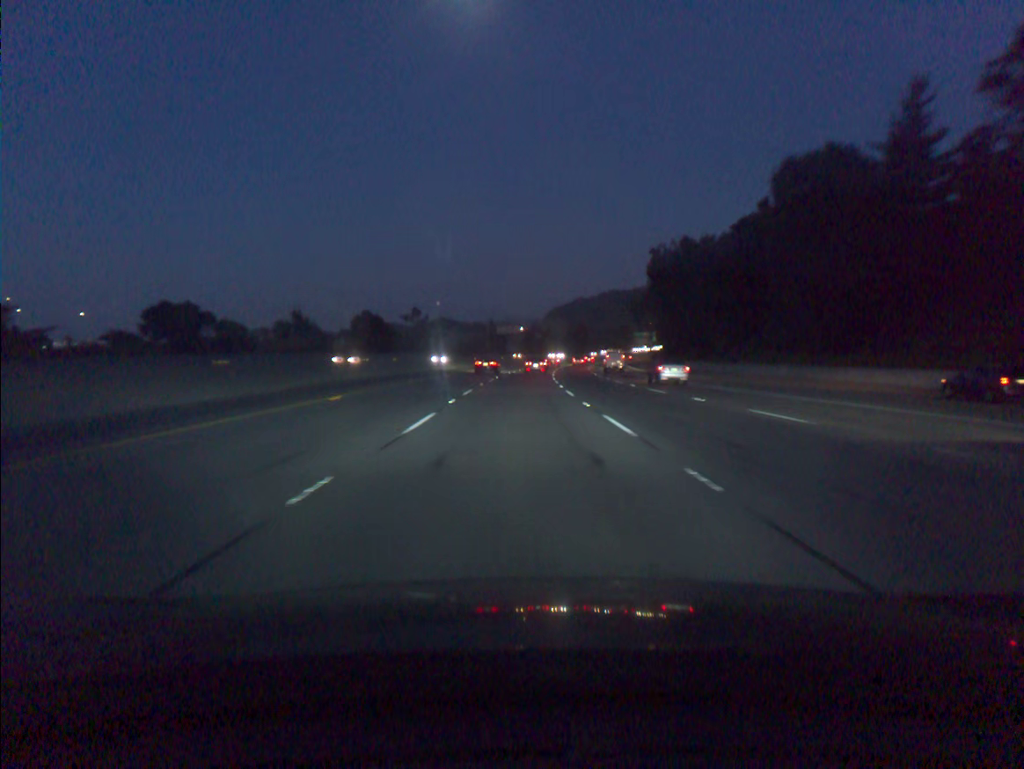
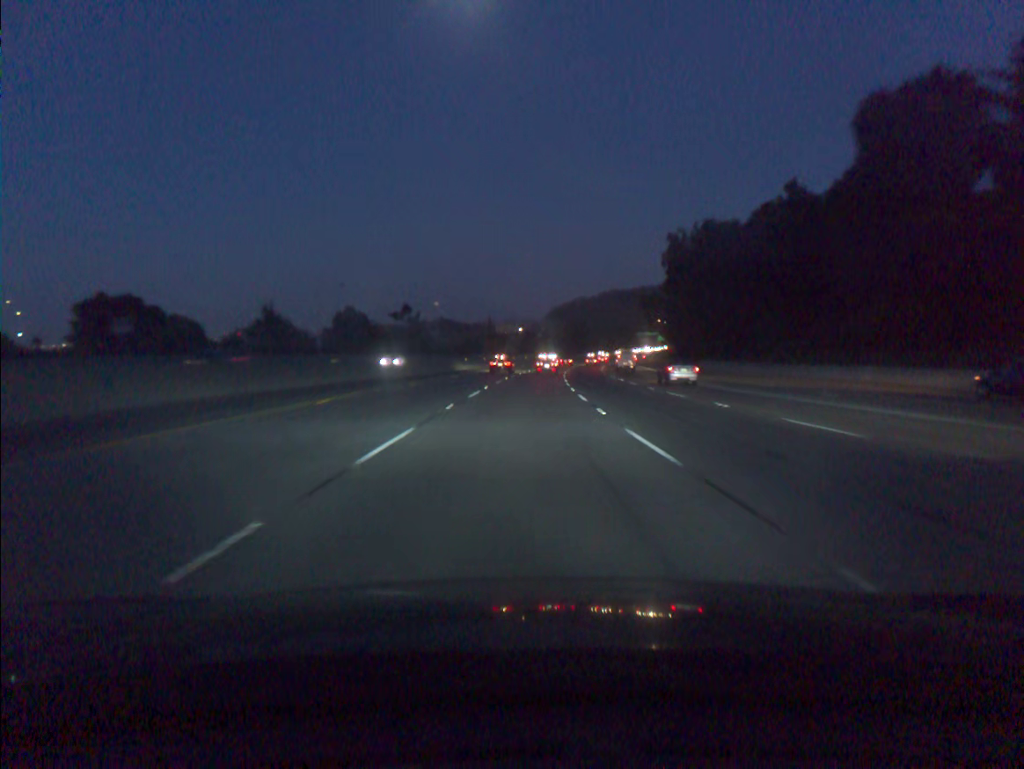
(0.0, +17.1) m; 0°
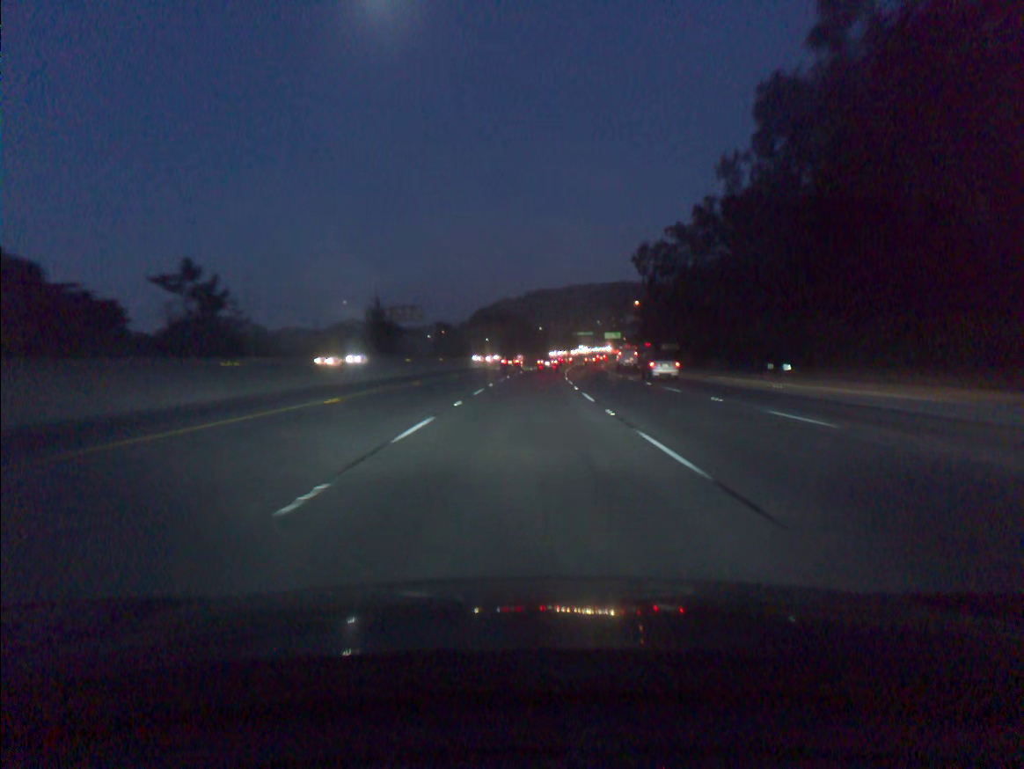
(+3.6, +86.3) m; +5°
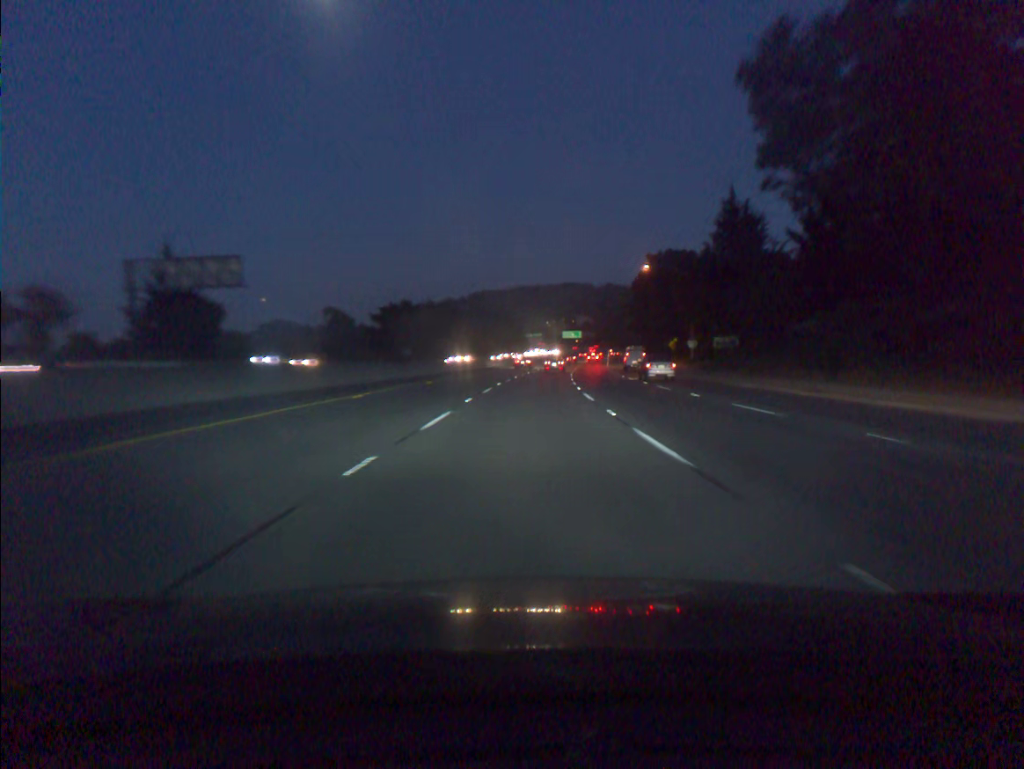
(+2.4, +70.0) m; +4°
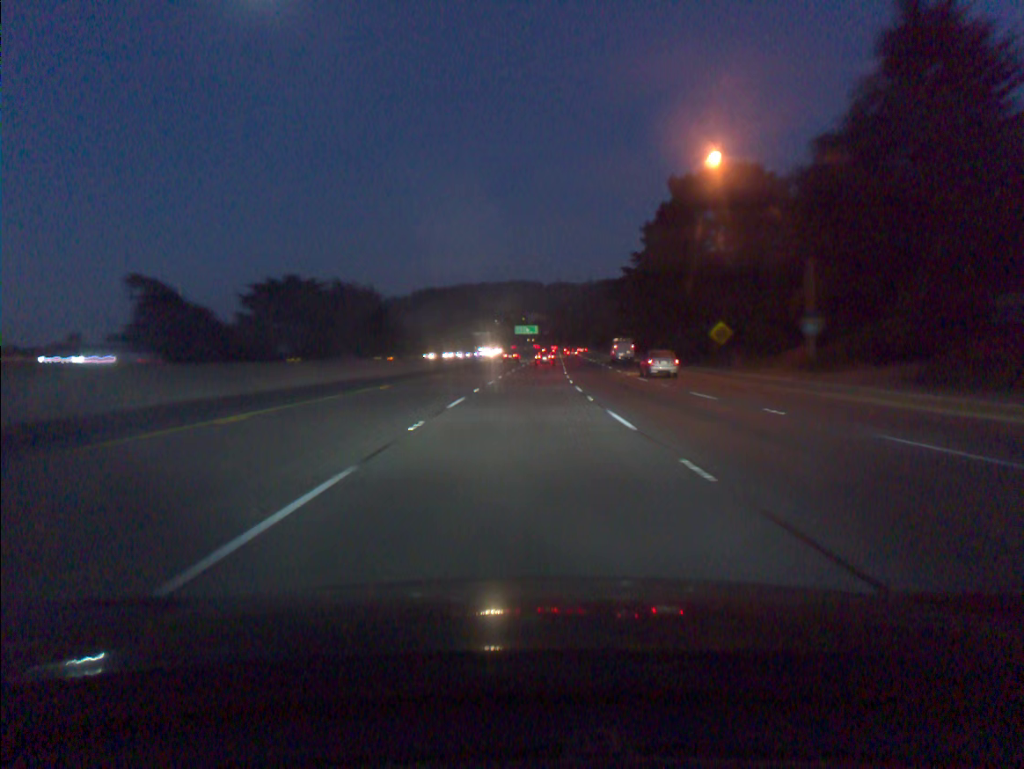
(+1.7, +53.1) m; +4°
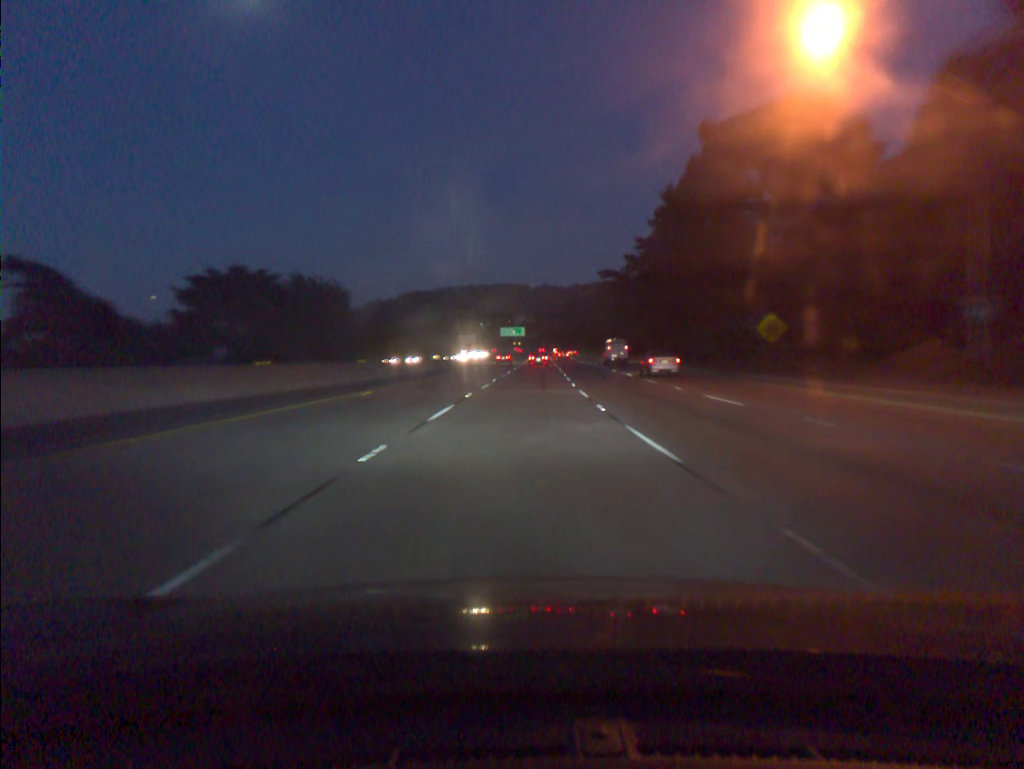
(+0.2, +17.8) m; +1°
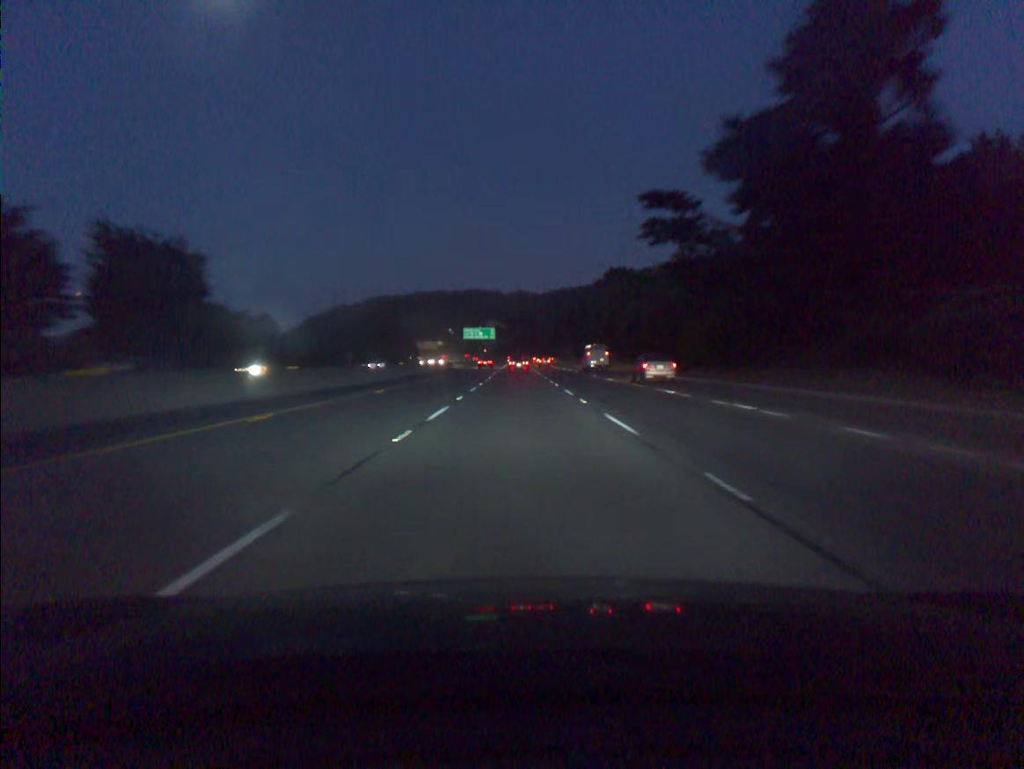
(+1.1, +53.6) m; +2°
